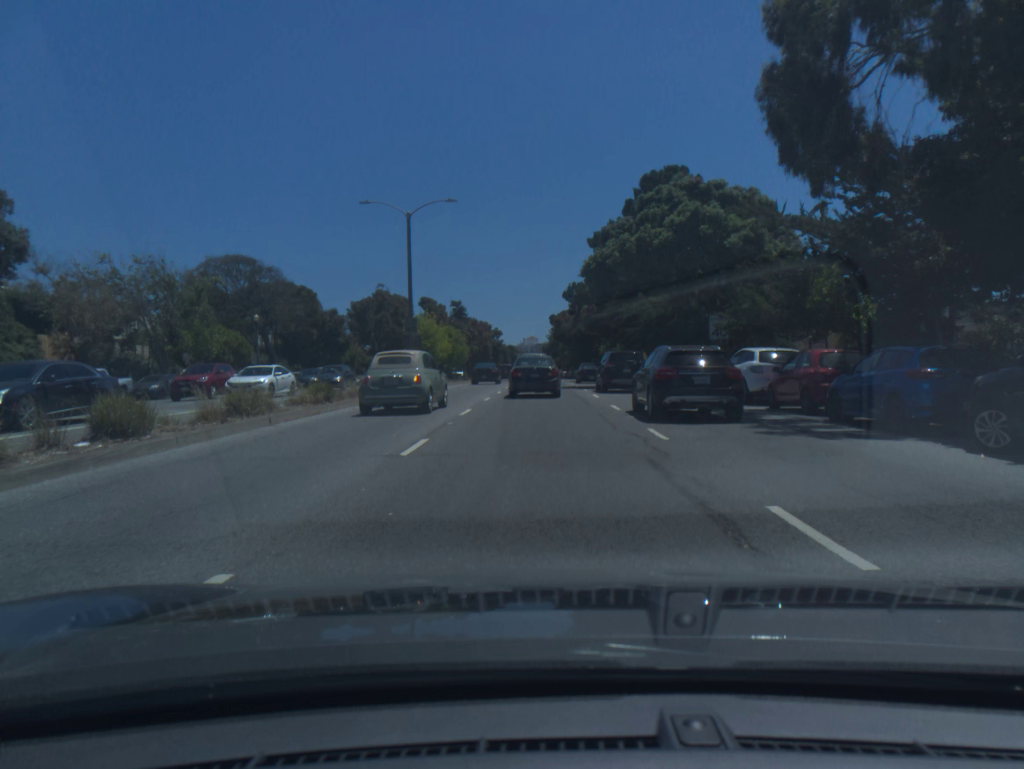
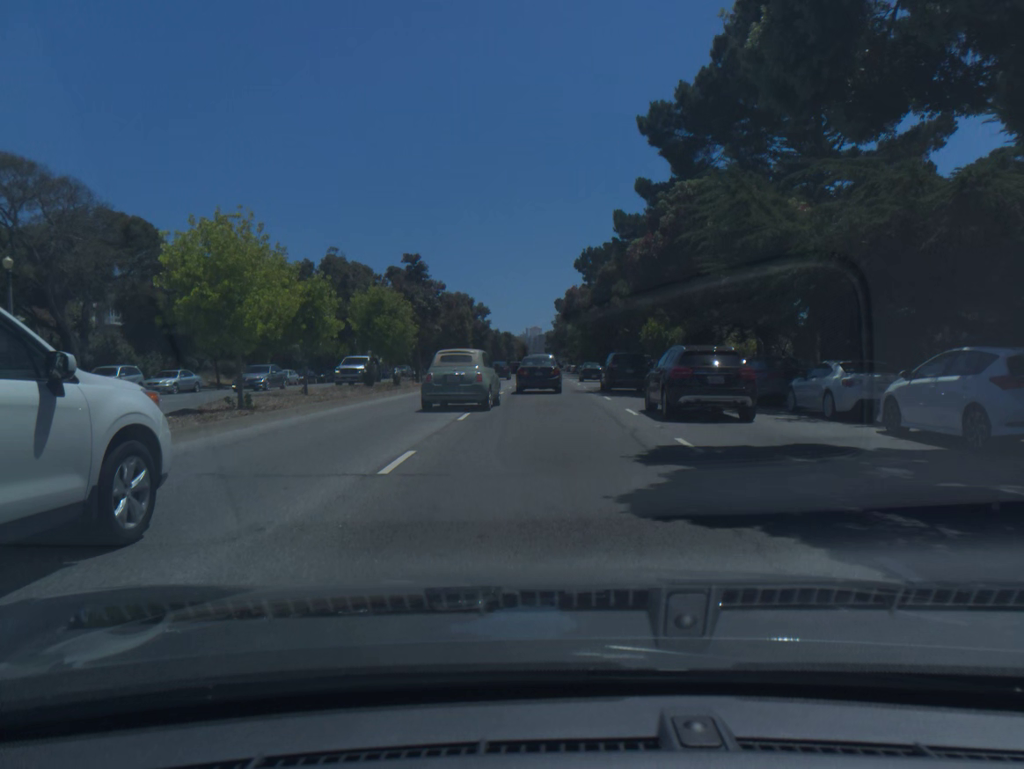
(0.0, +31.1) m; 0°
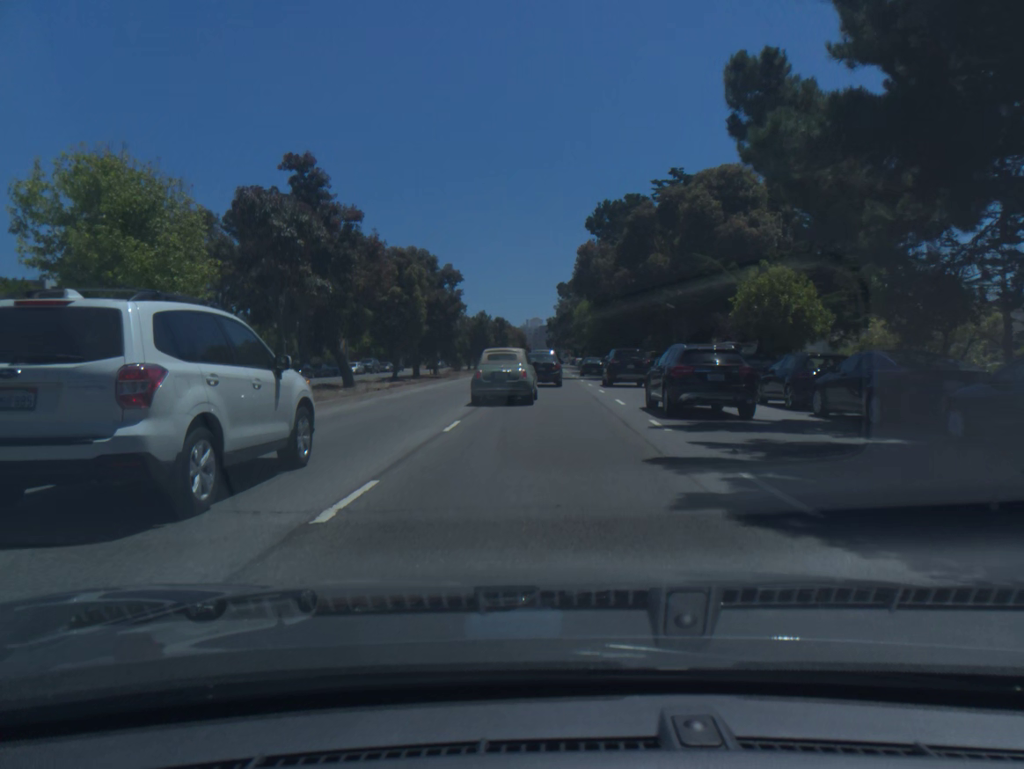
(+0.1, +24.8) m; 0°
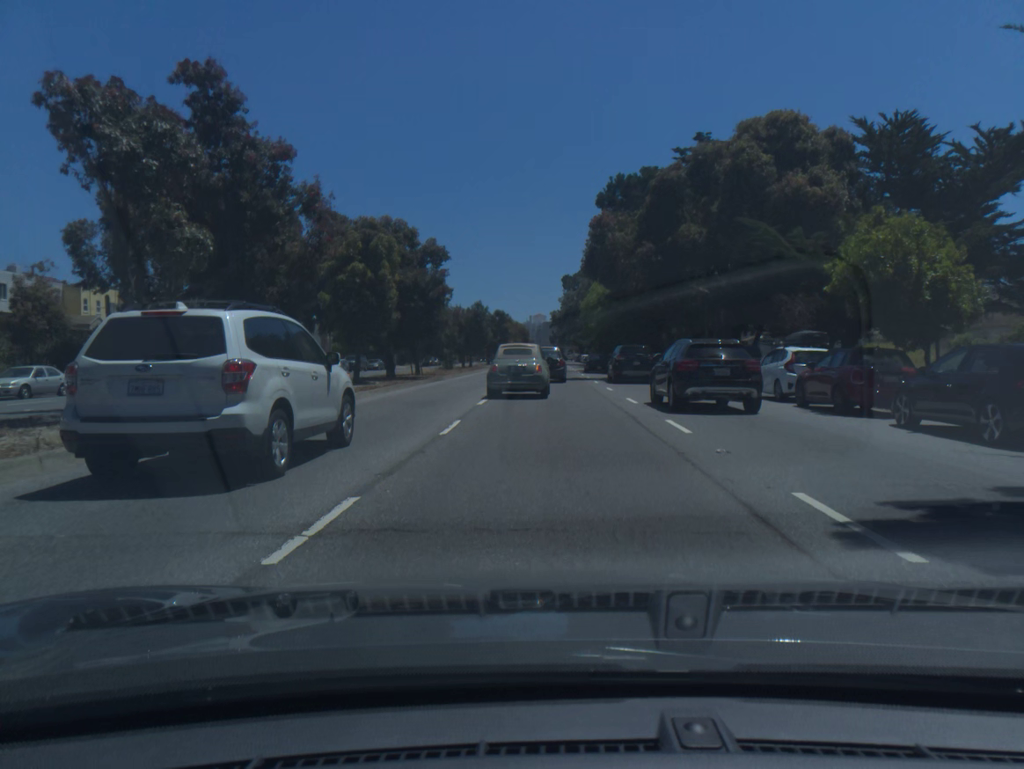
(0.0, +8.6) m; 0°
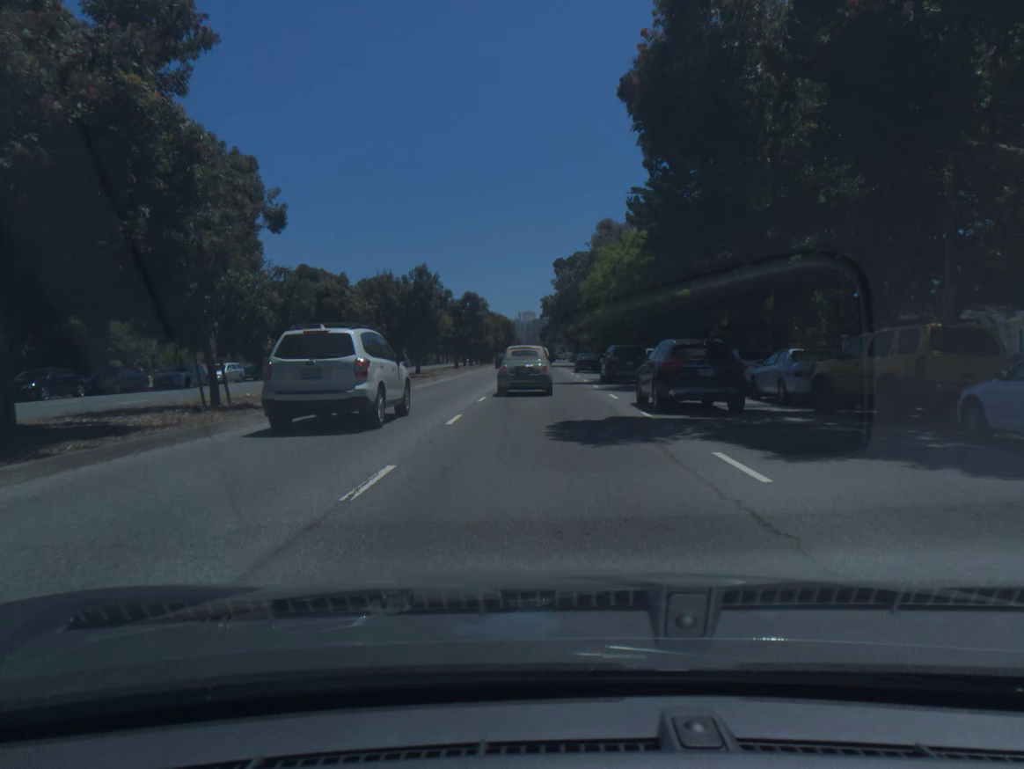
(+0.1, +26.5) m; 0°
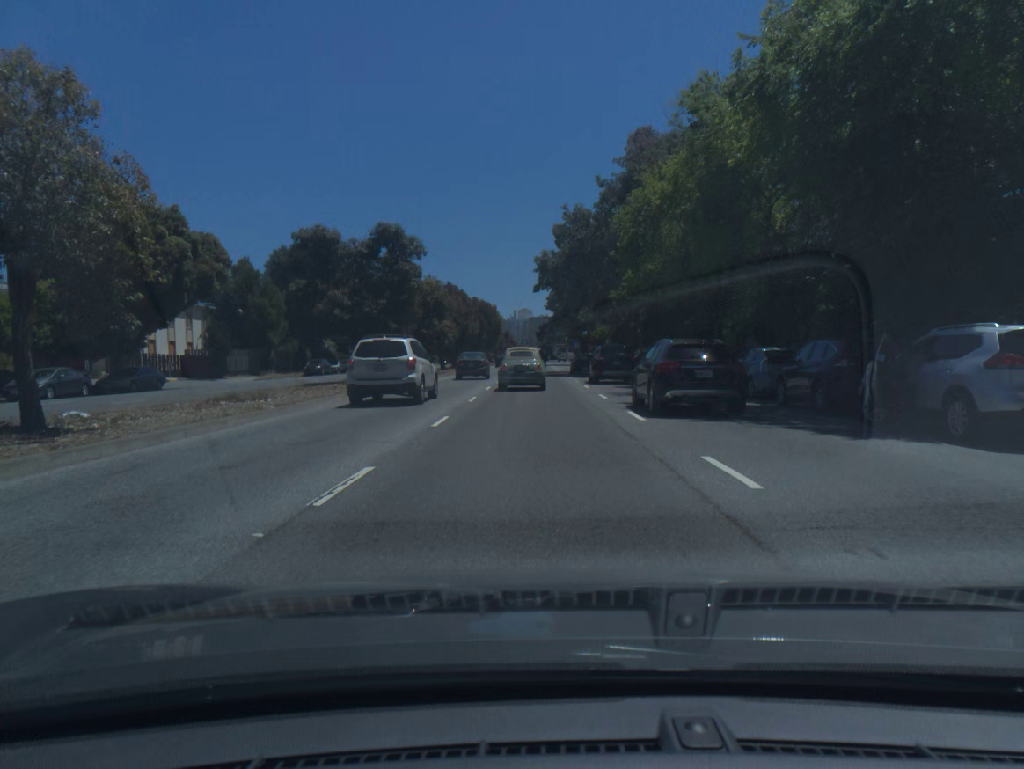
(+0.1, +36.6) m; 0°
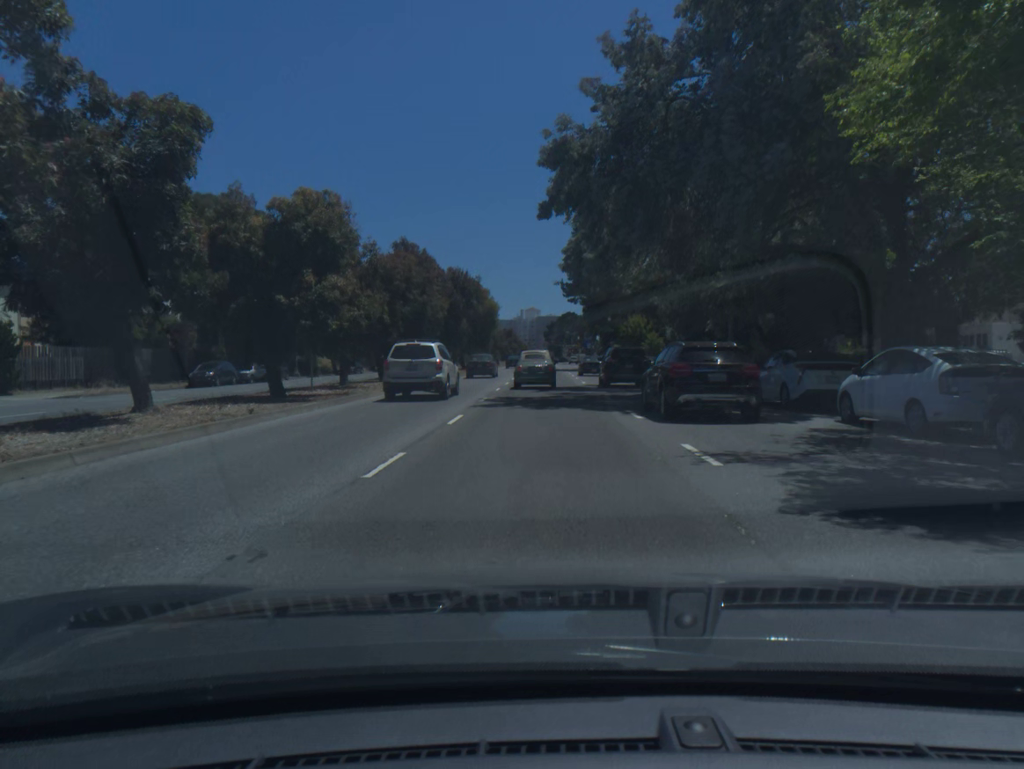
(-0.2, +27.5) m; 0°
